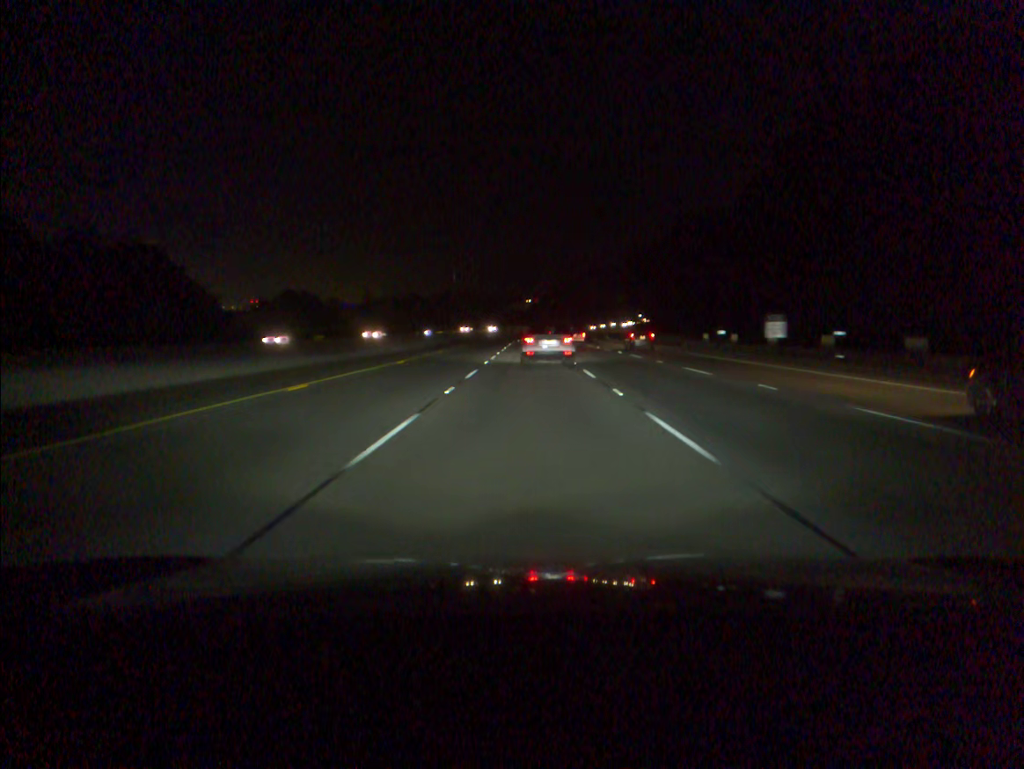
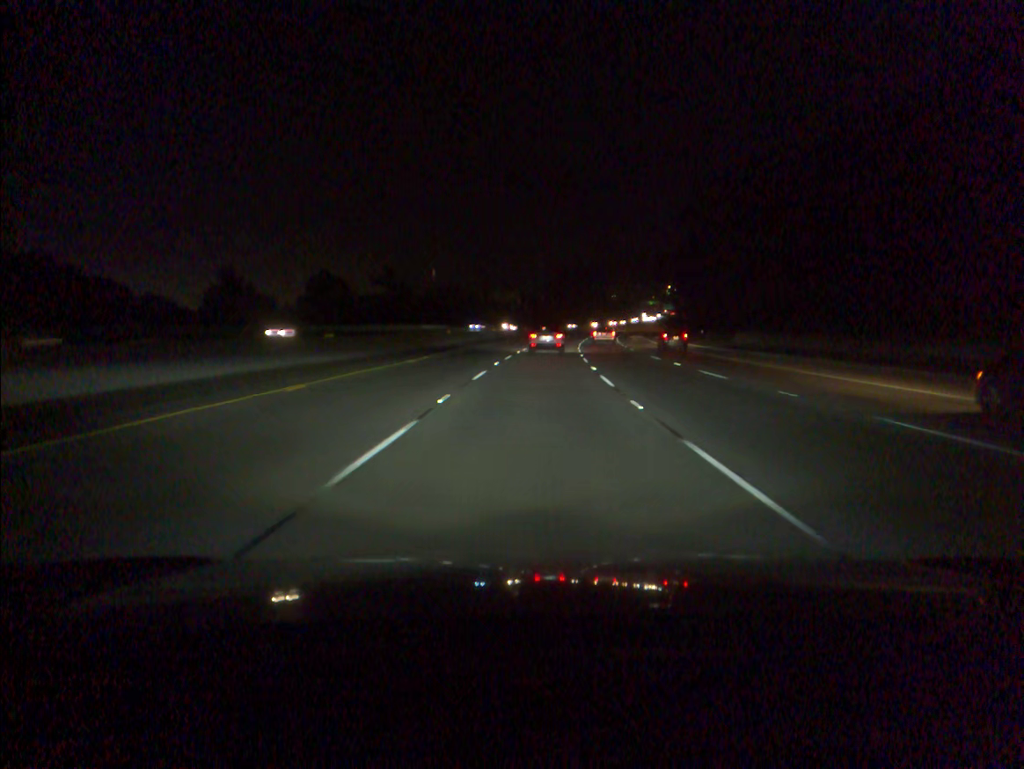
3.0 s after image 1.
(0.0, +88.5) m; +1°
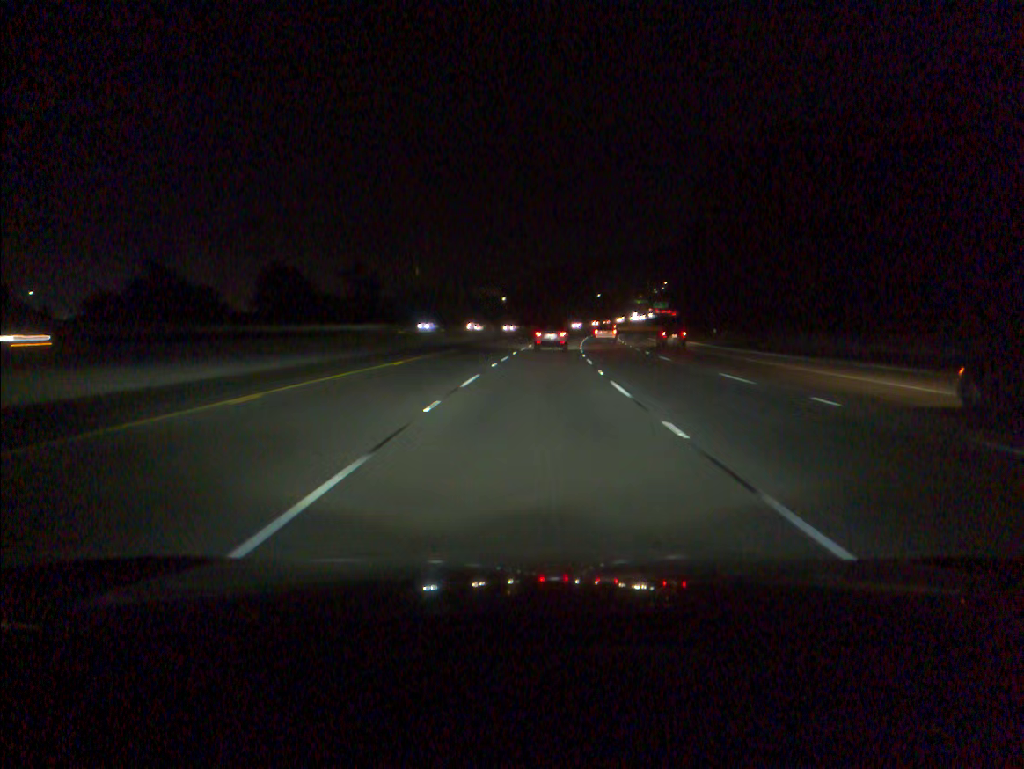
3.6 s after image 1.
(+0.1, +17.6) m; +1°
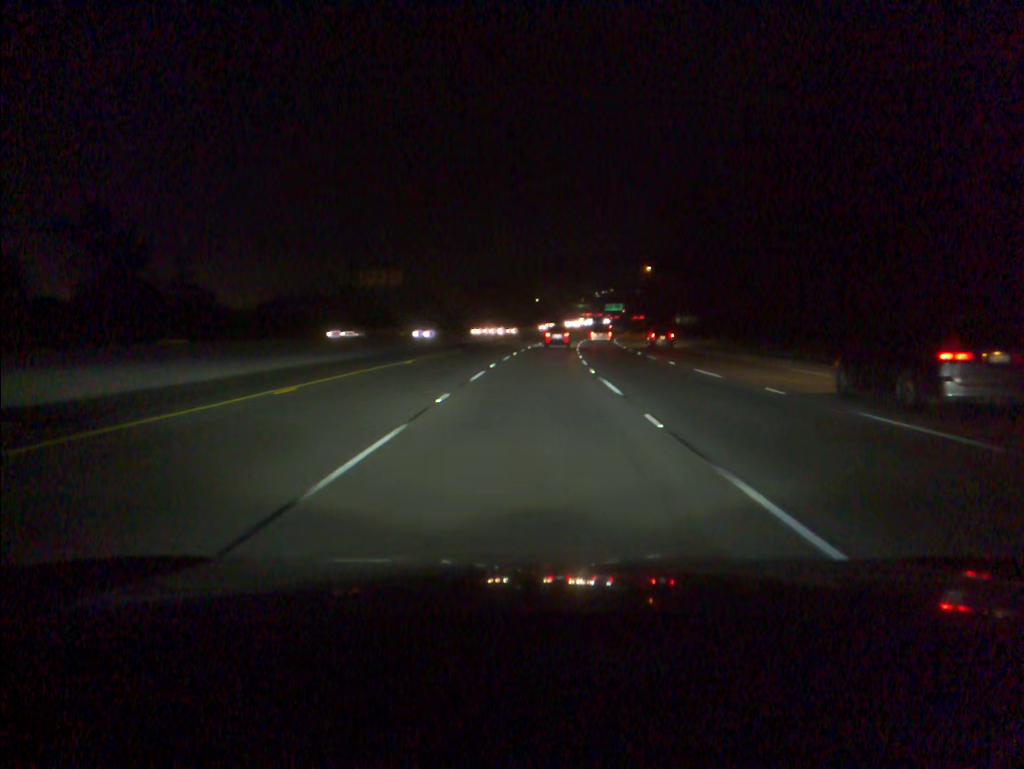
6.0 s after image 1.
(+2.8, +70.0) m; +5°
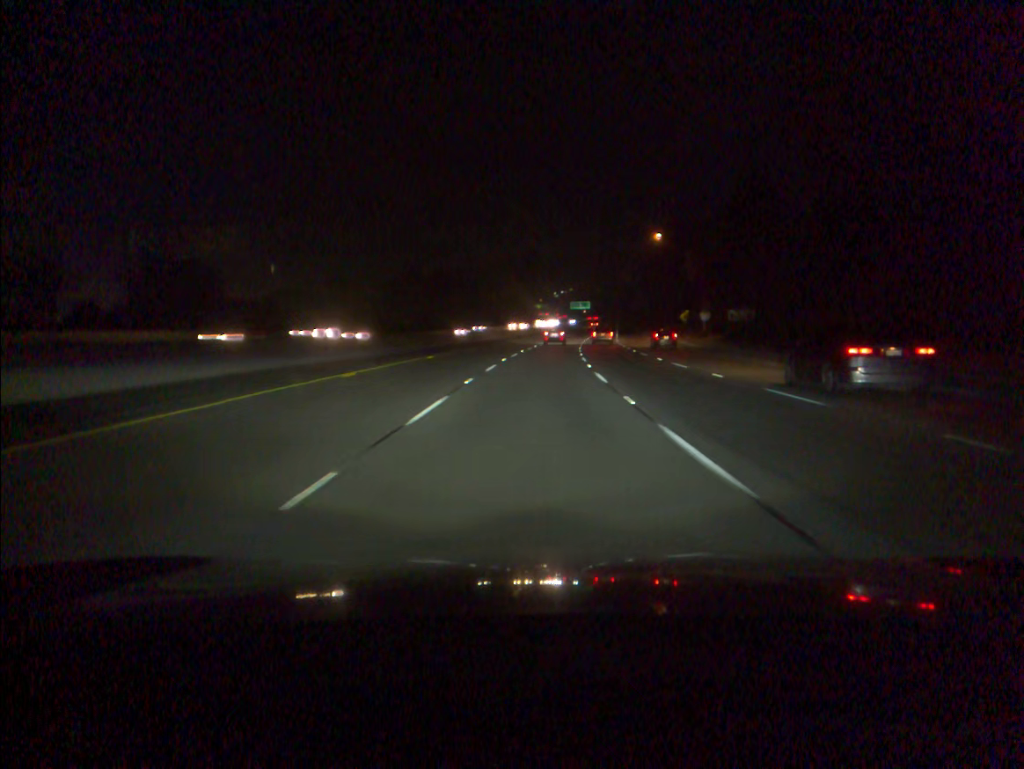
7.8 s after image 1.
(+1.5, +52.9) m; +3°
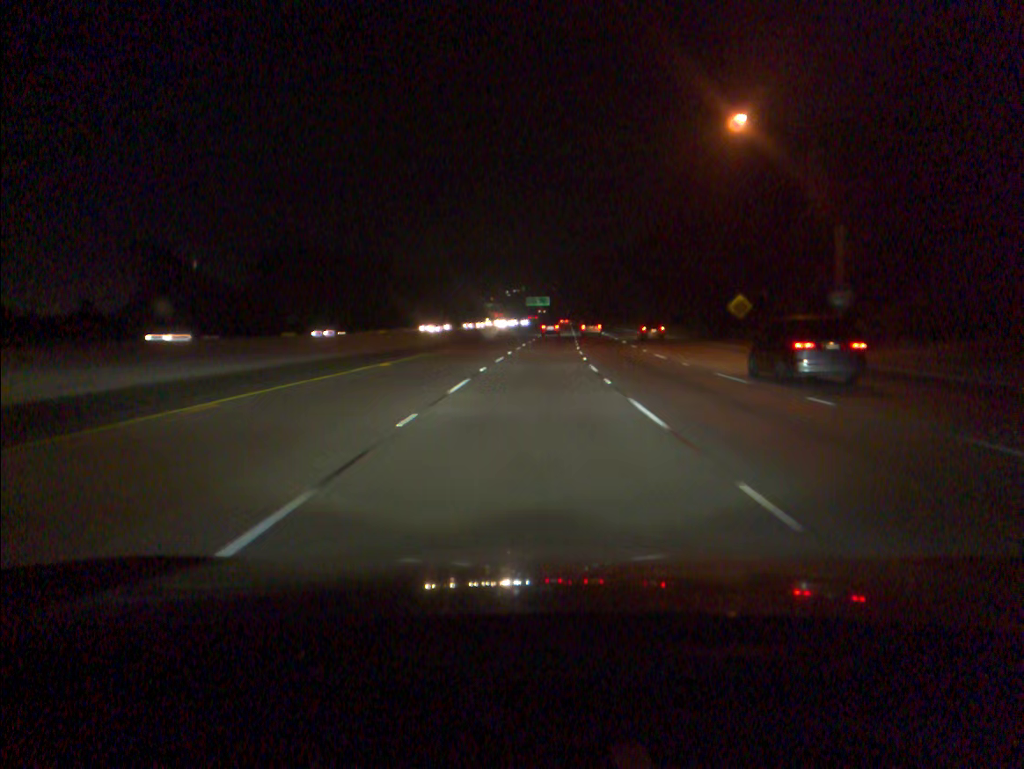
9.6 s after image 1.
(+1.6, +53.1) m; +3°
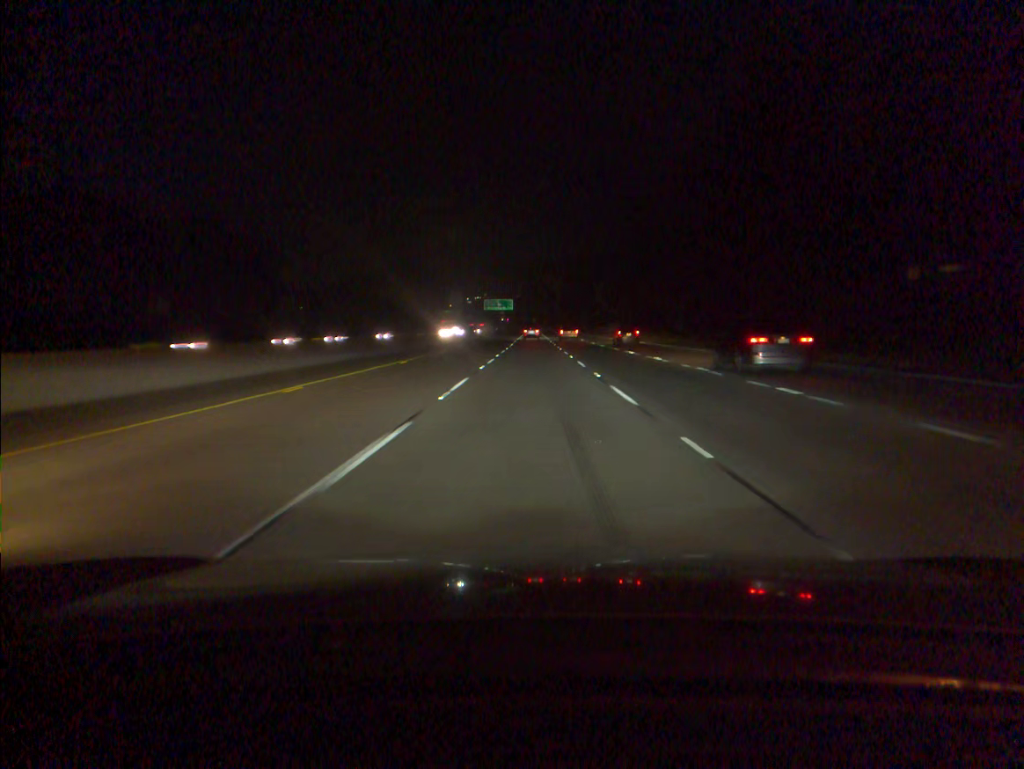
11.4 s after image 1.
(+1.4, +53.3) m; +3°
